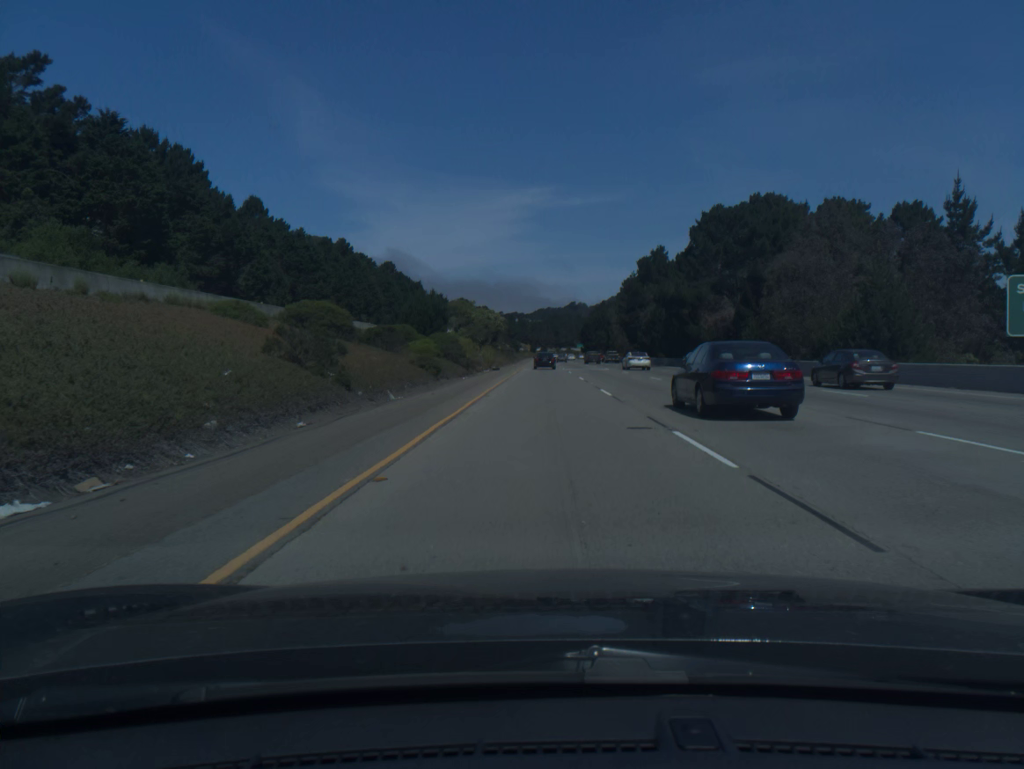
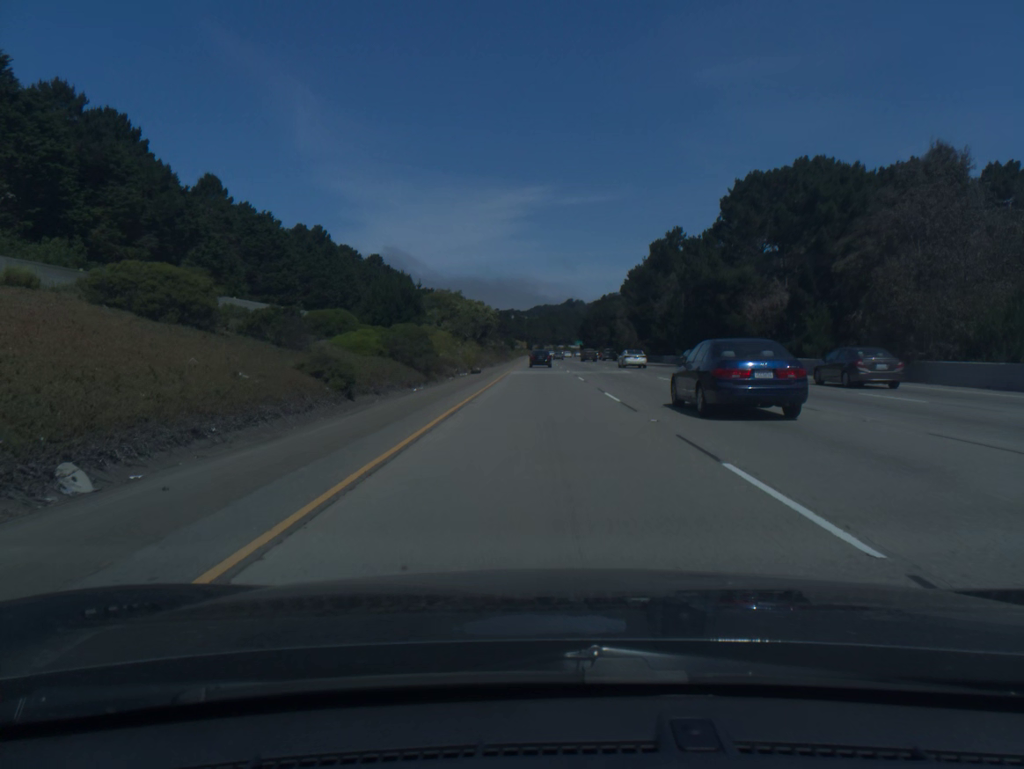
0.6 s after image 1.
(0.0, +18.2) m; 0°
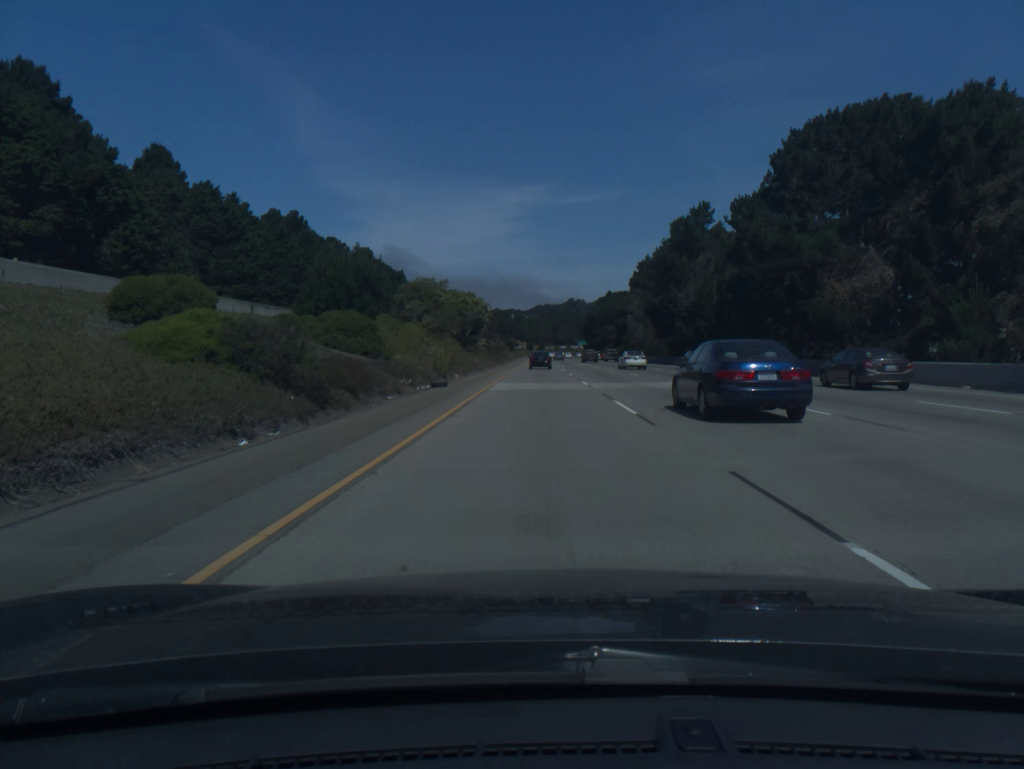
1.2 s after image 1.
(0.0, +18.2) m; 0°
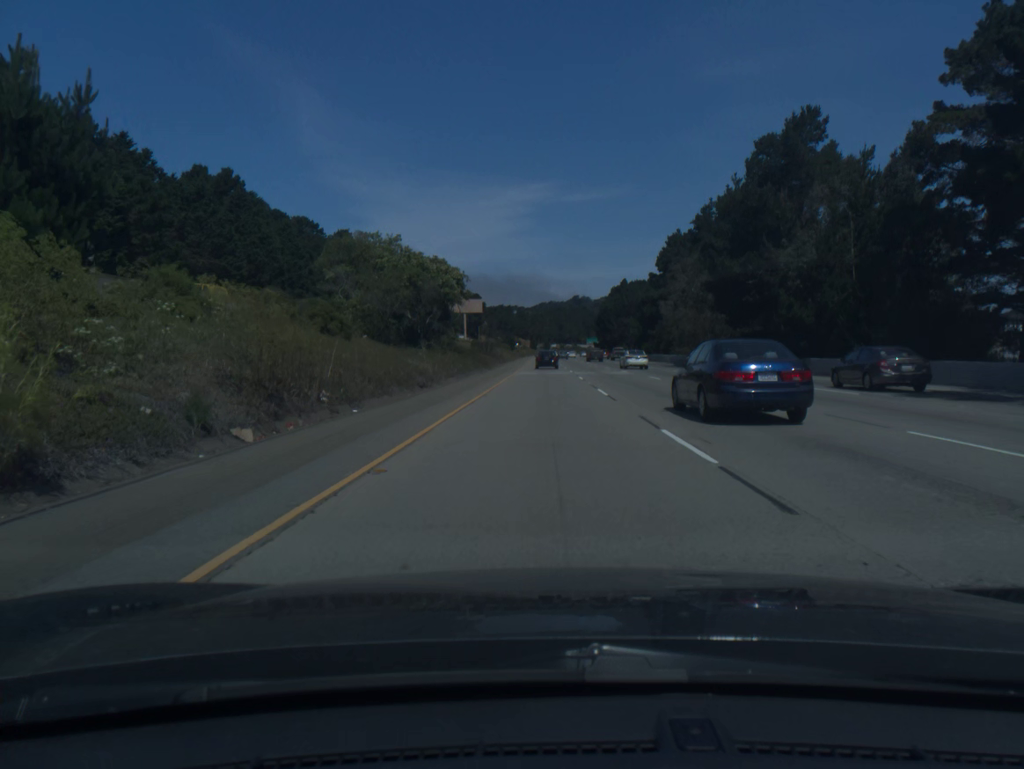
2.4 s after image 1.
(0.0, +36.2) m; 0°
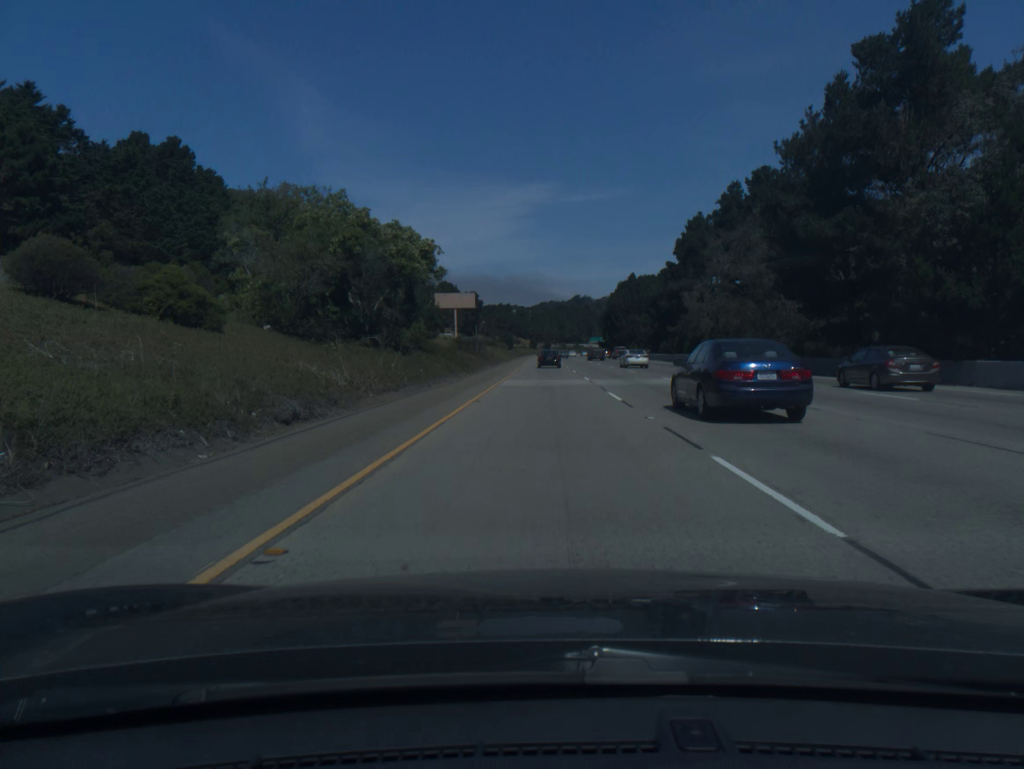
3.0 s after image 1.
(0.0, +18.1) m; 0°
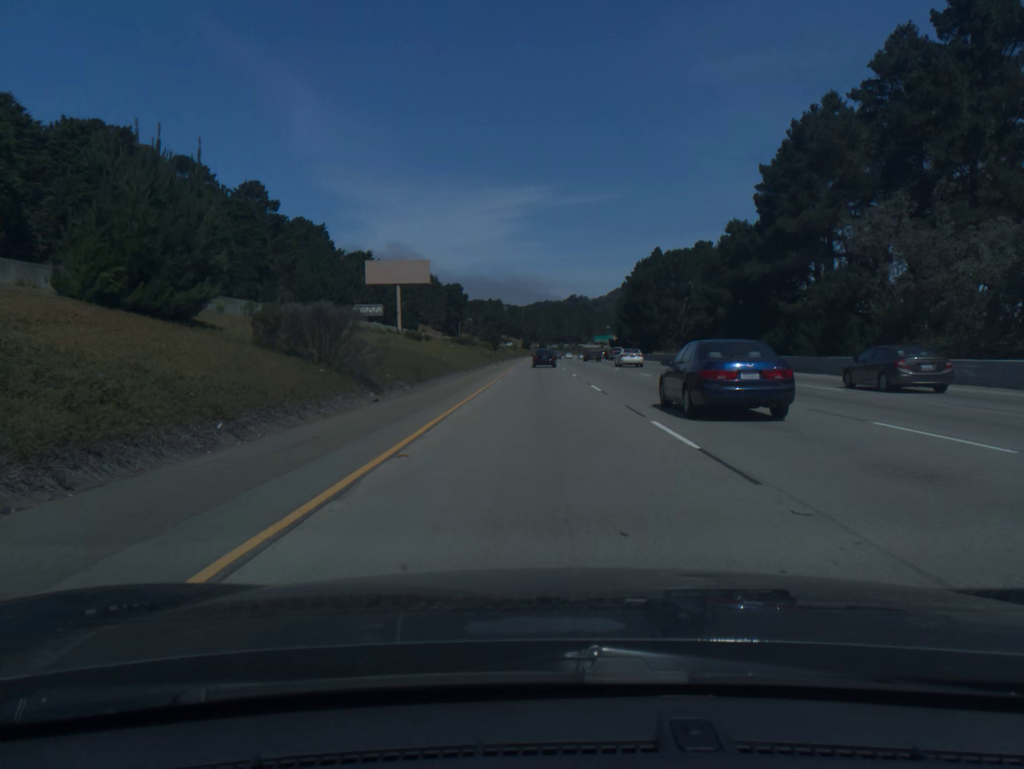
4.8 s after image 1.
(+0.2, +53.9) m; 0°
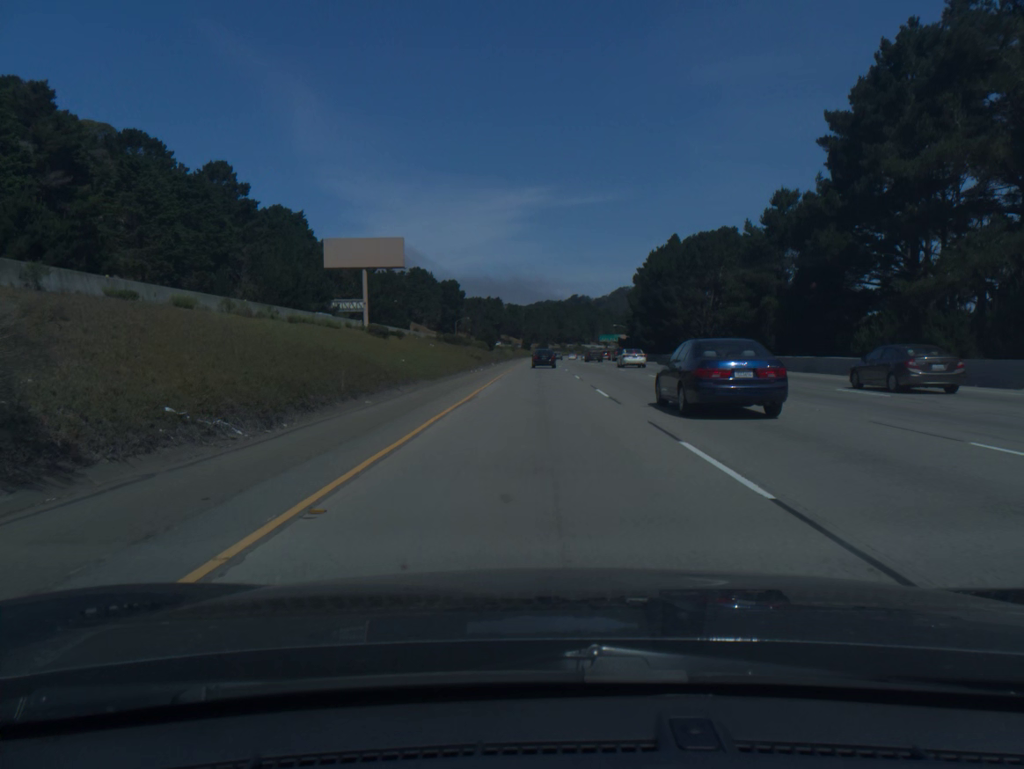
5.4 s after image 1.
(0.0, +17.9) m; 0°
